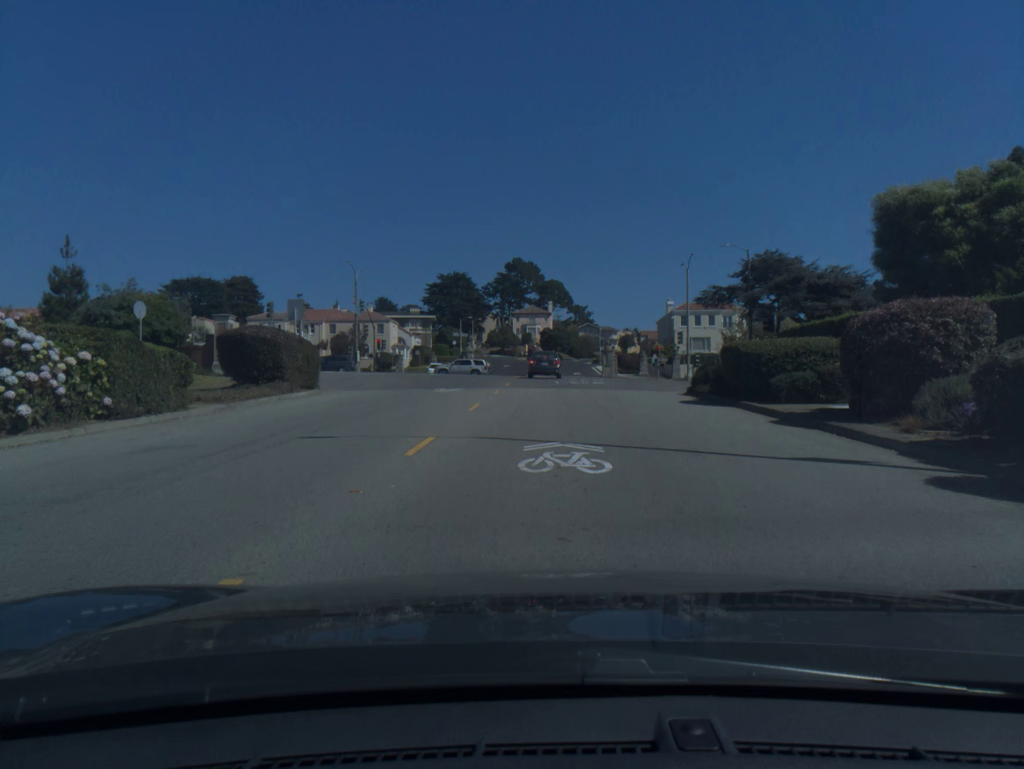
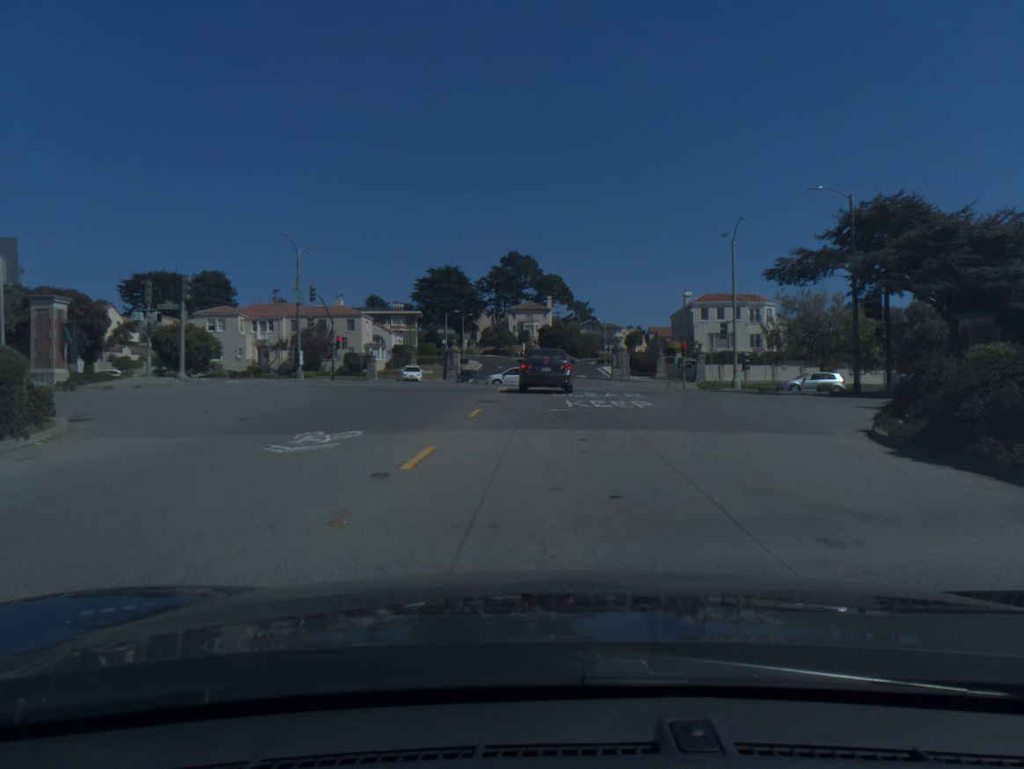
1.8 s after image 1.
(0.0, +15.8) m; 0°
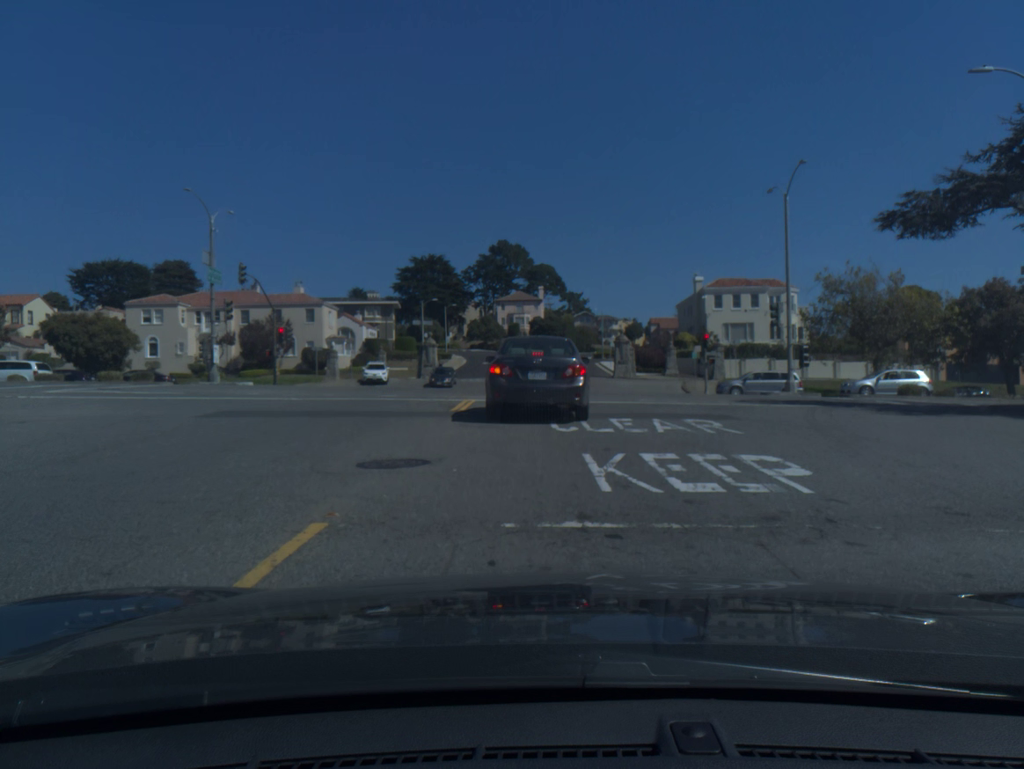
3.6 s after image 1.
(0.0, +12.2) m; 0°
